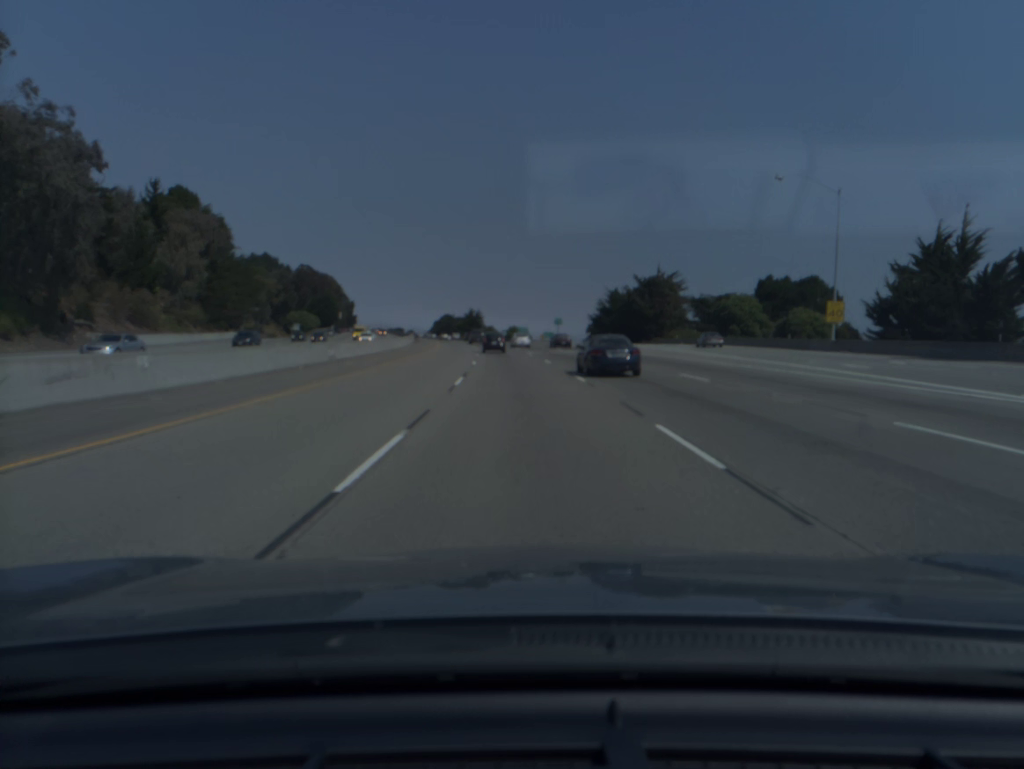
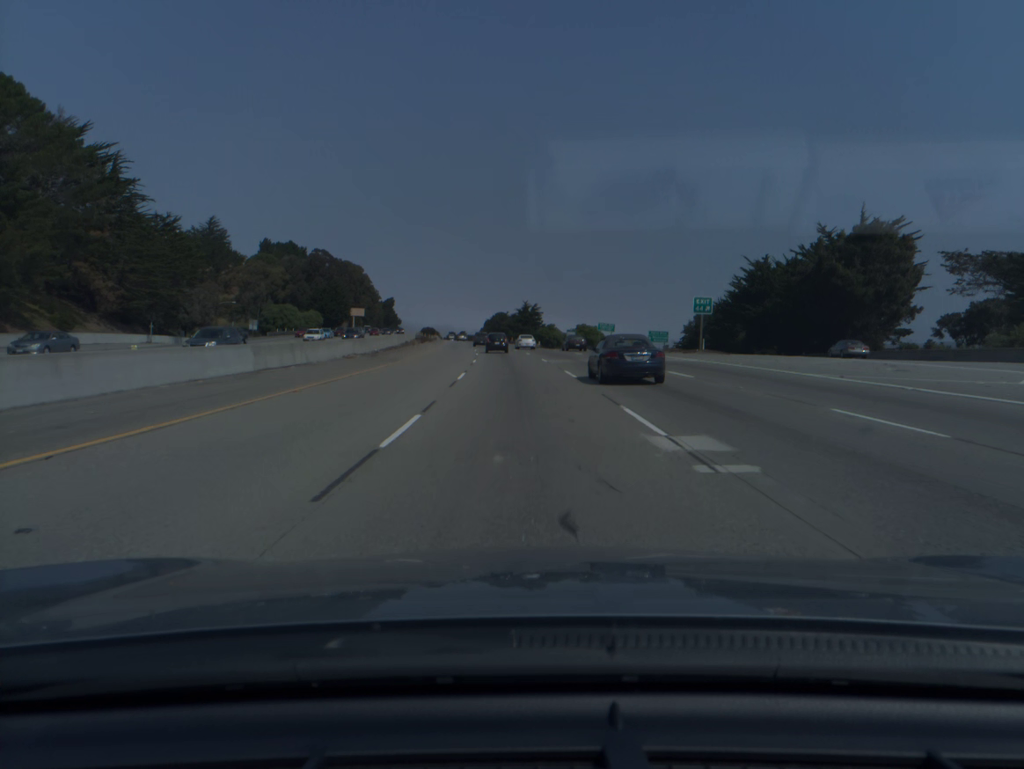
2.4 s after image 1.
(-2.7, +70.2) m; -4°
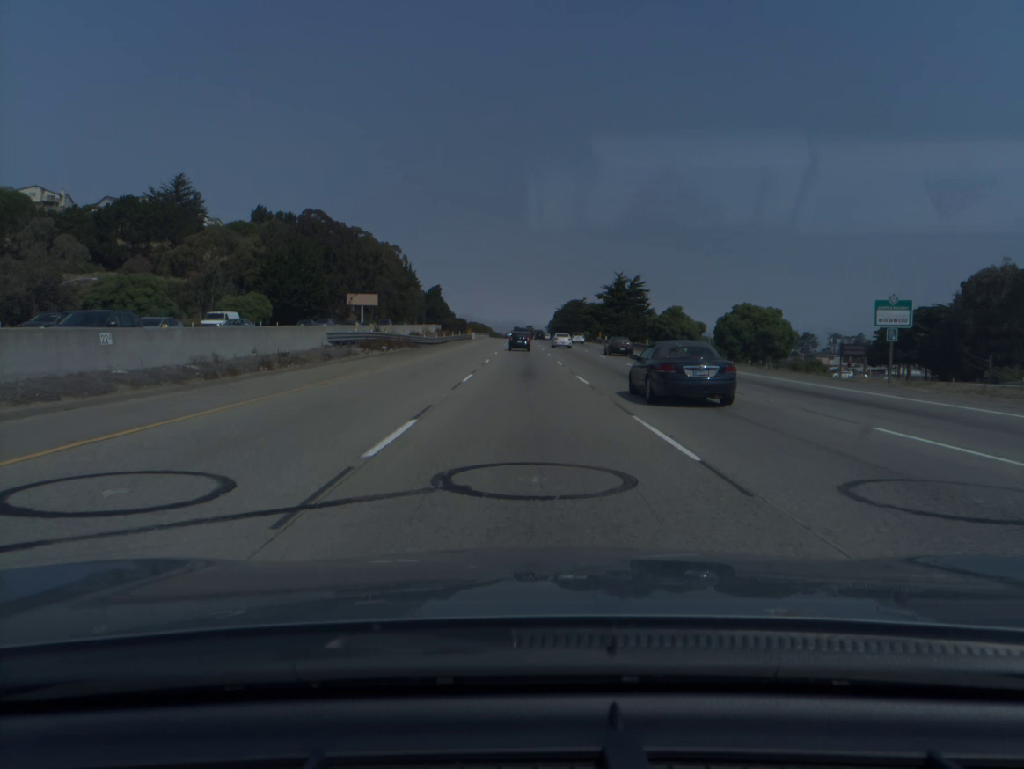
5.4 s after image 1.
(-4.2, +88.7) m; -5°
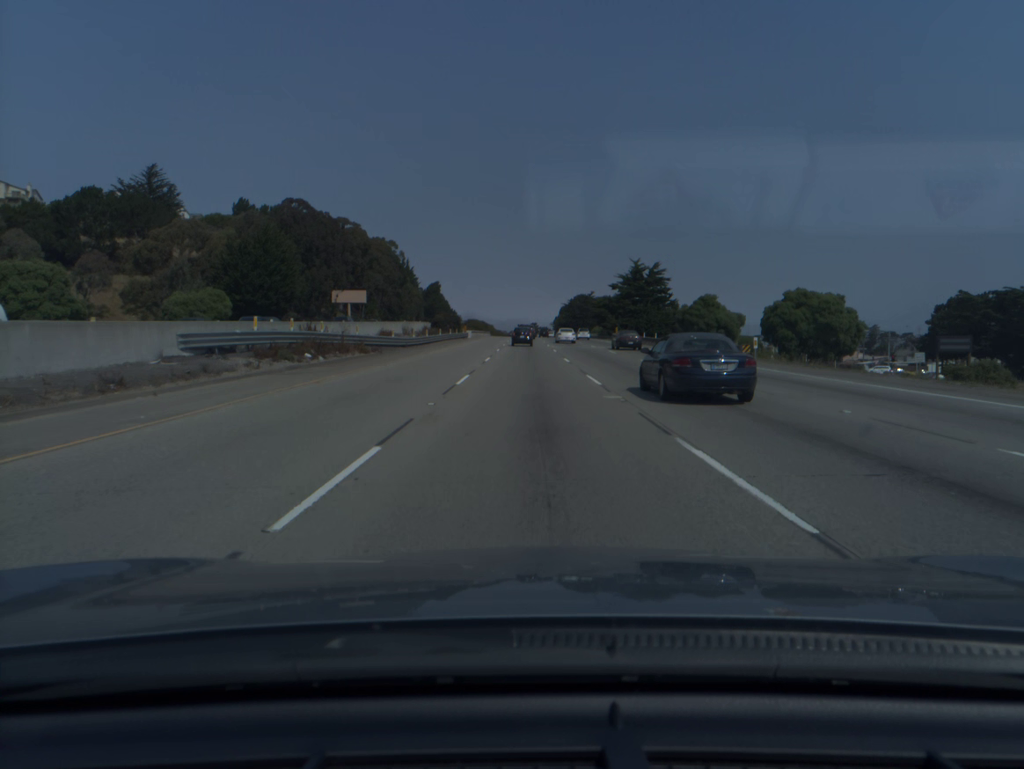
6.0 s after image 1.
(-0.1, +18.0) m; 0°
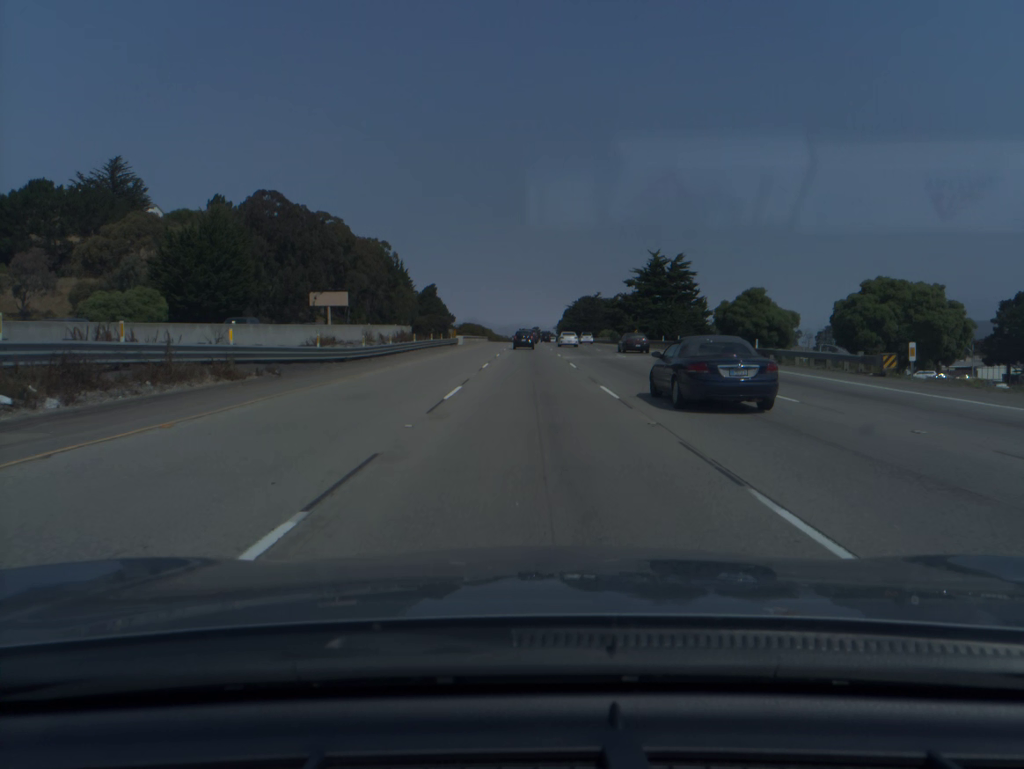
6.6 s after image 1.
(0.0, +18.0) m; 0°
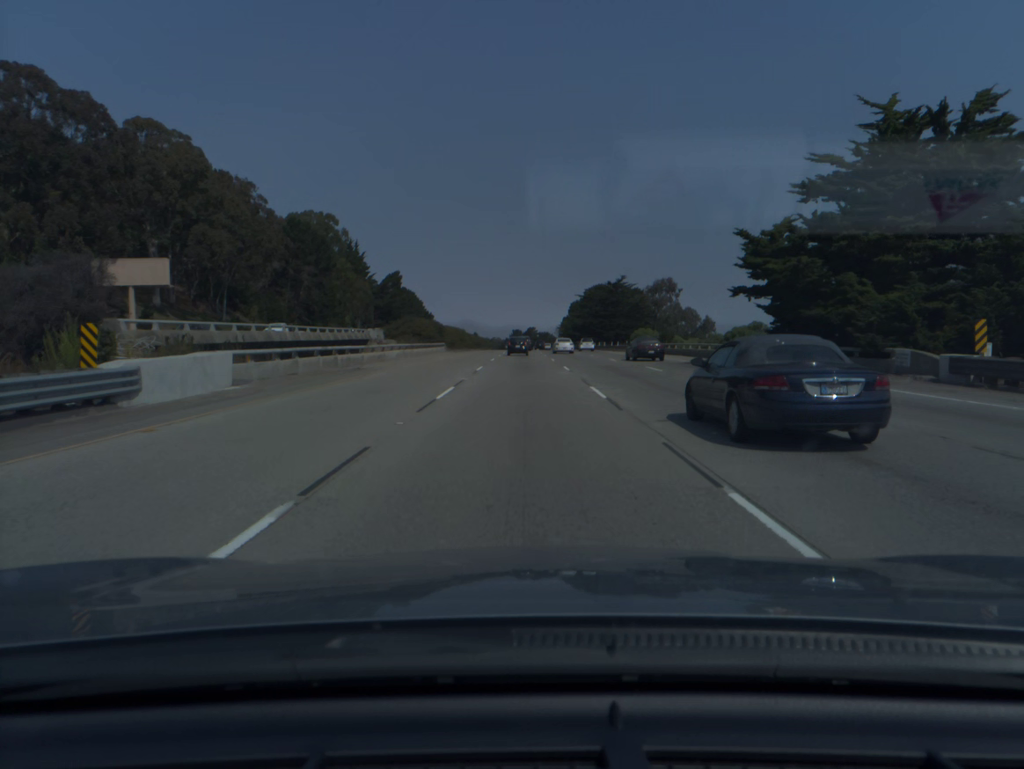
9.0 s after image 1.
(+0.2, +72.6) m; 0°
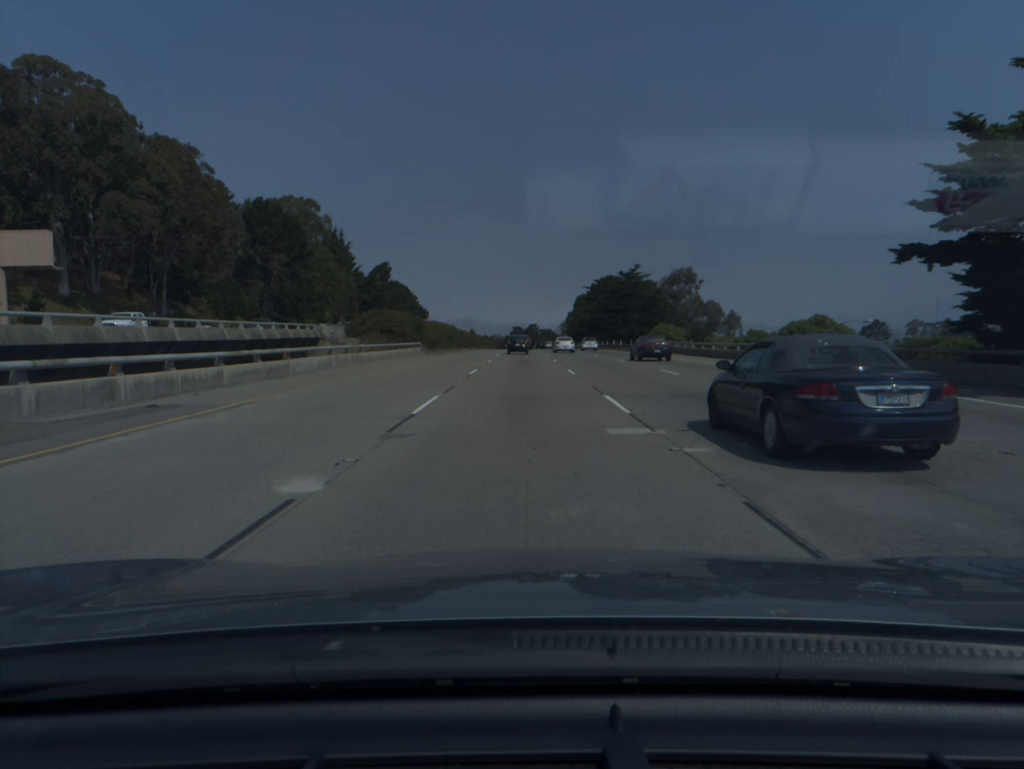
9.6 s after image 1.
(0.0, +18.2) m; 0°
